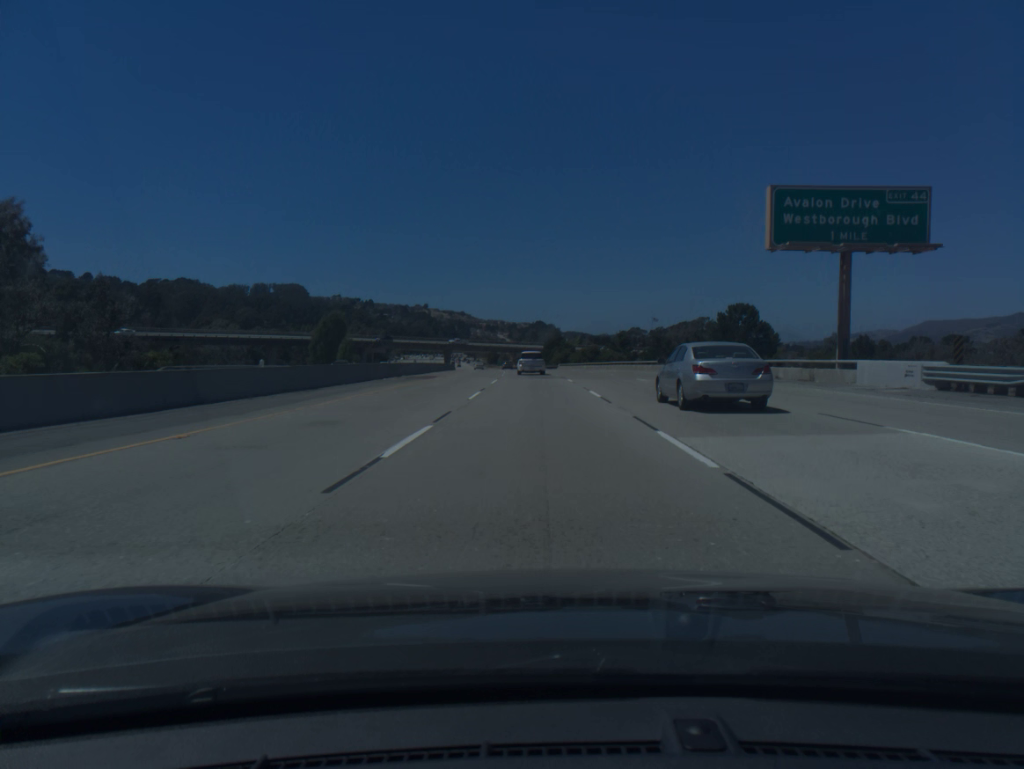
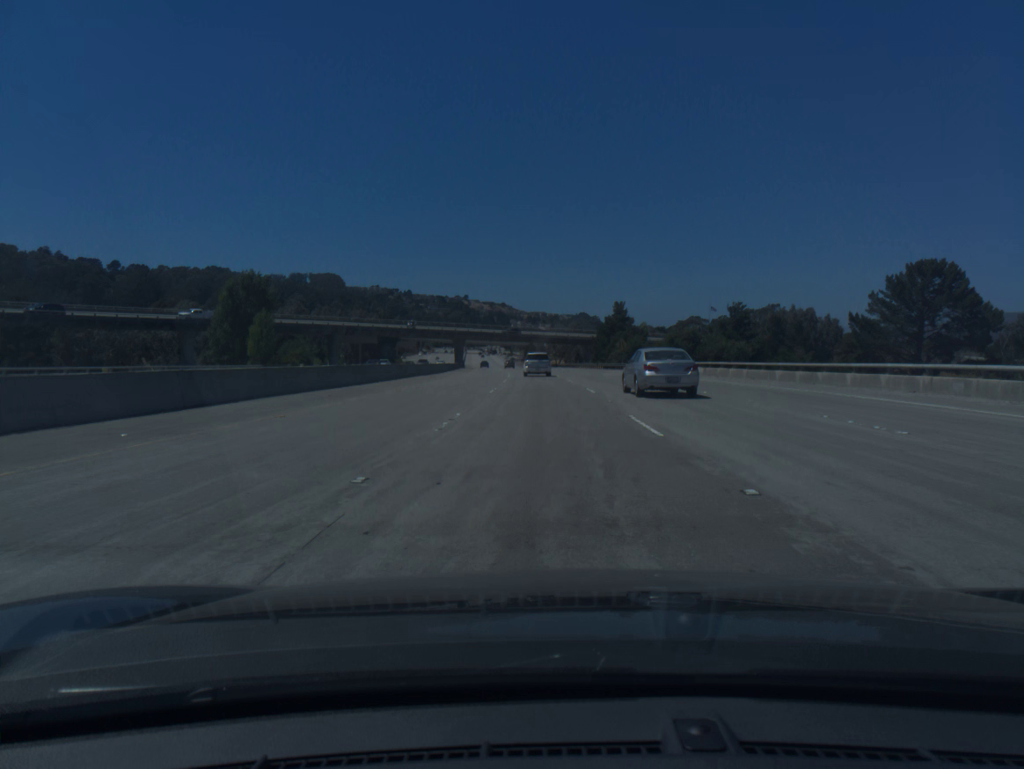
(-1.6, +69.0) m; -3°
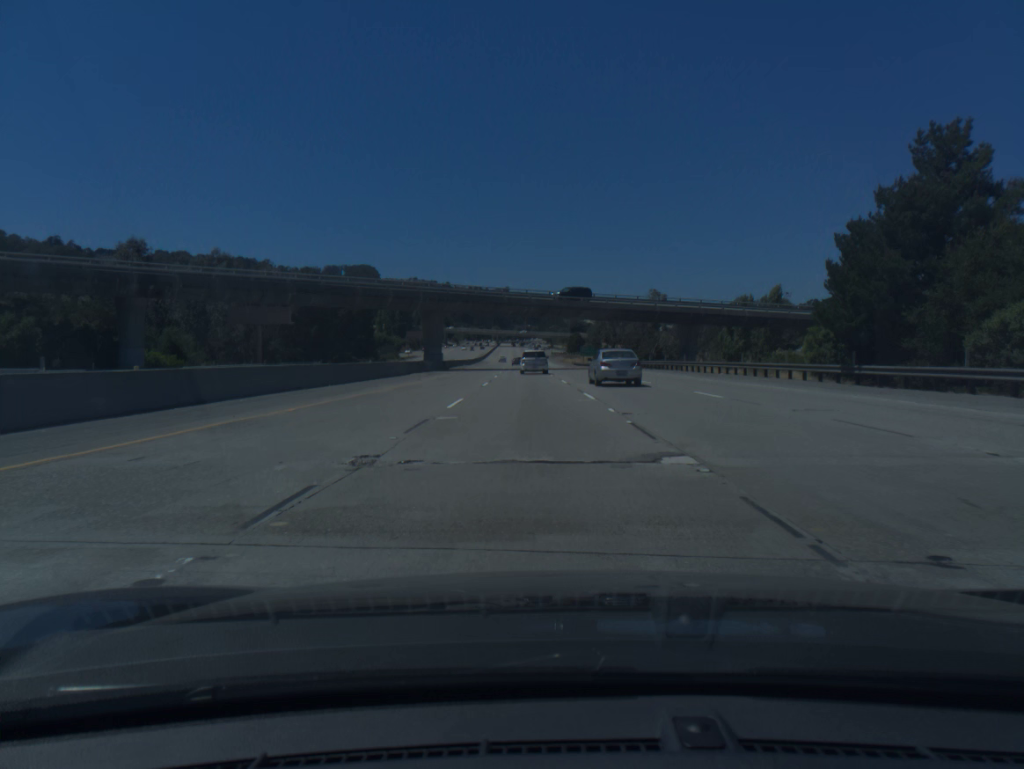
(-2.1, +85.9) m; -3°
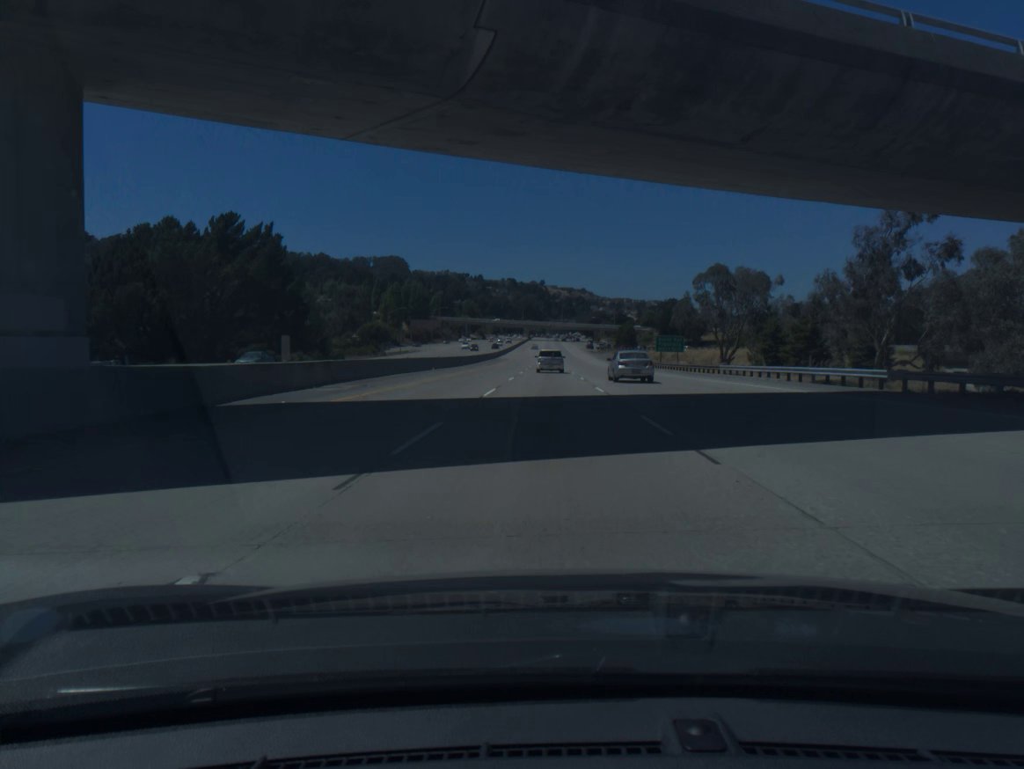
(-2.0, +68.5) m; -3°
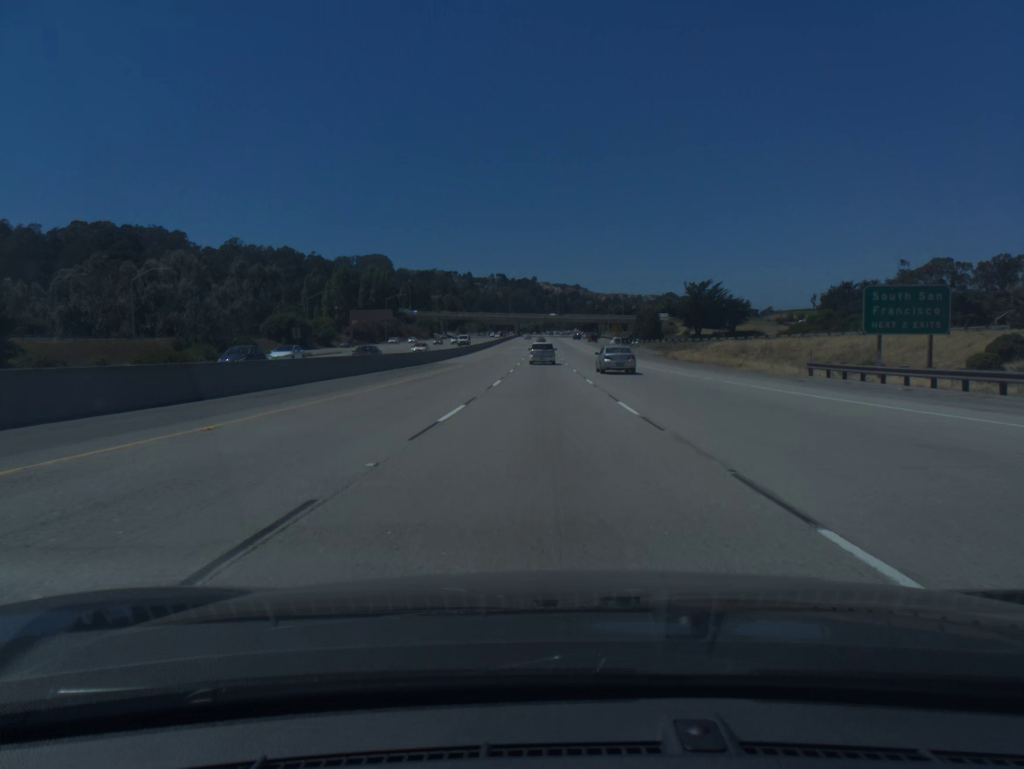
(+0.2, +68.6) m; 0°
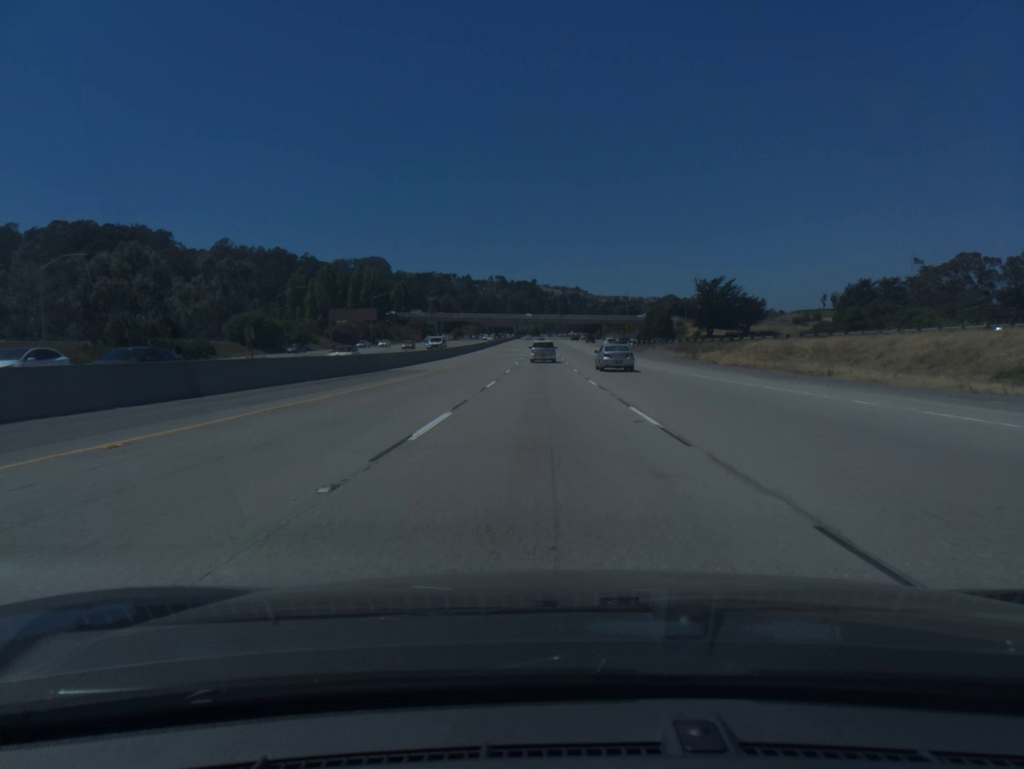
(0.0, +17.3) m; 0°
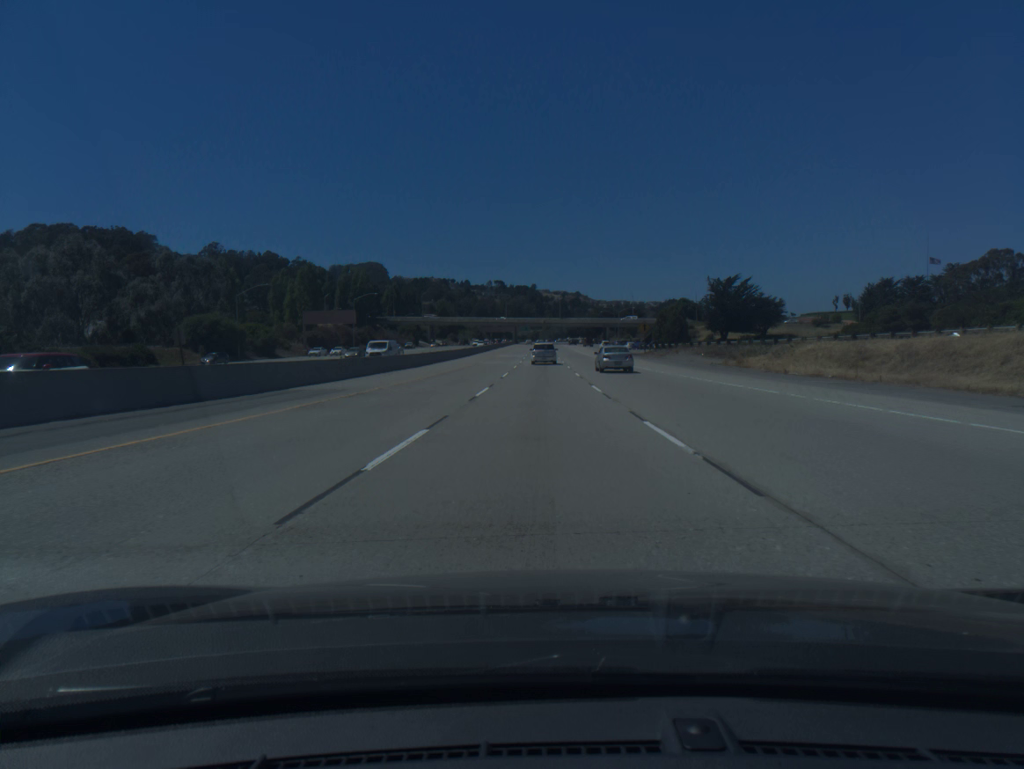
(0.0, +17.3) m; 0°
